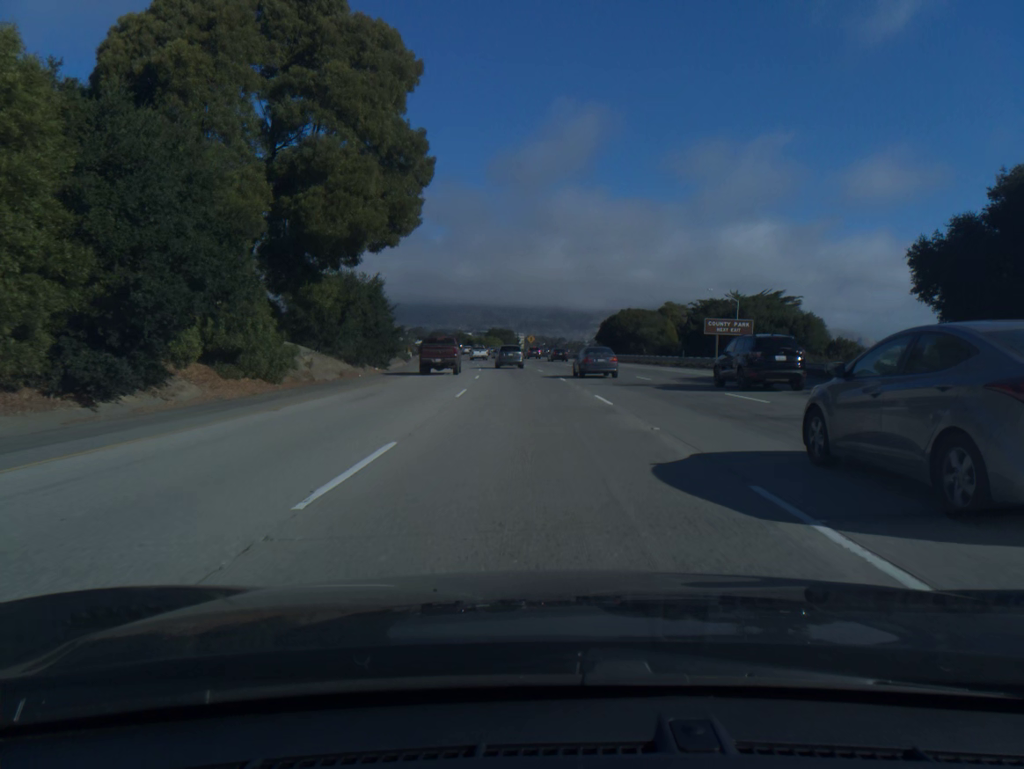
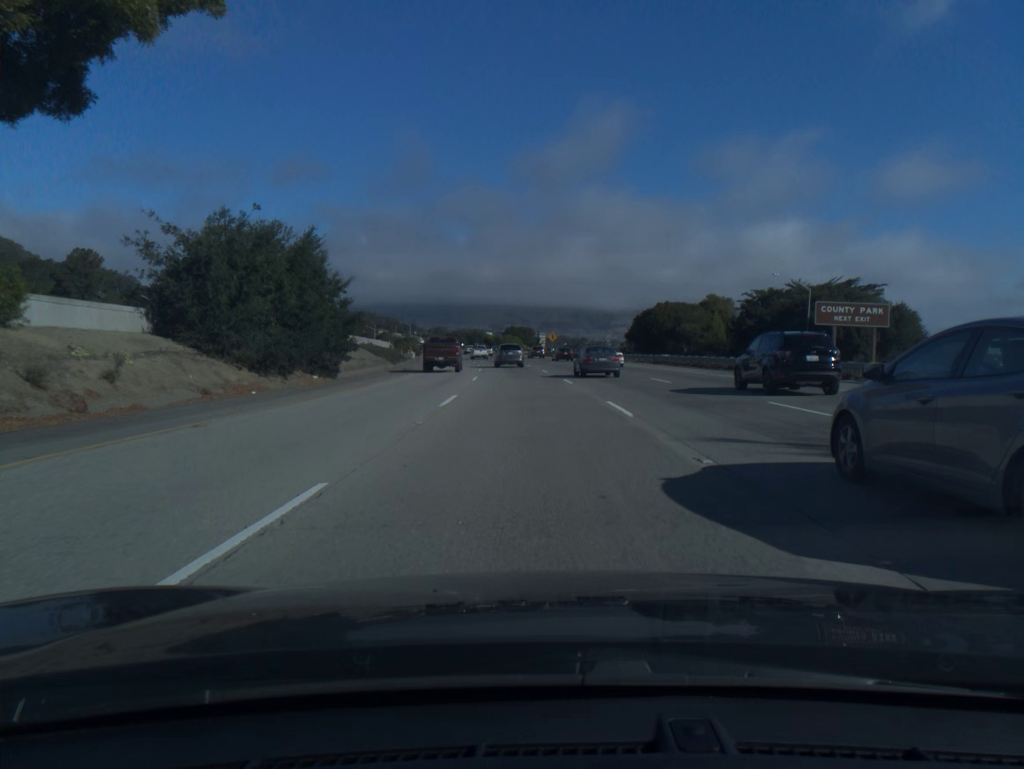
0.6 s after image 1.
(-0.2, +18.4) m; -1°
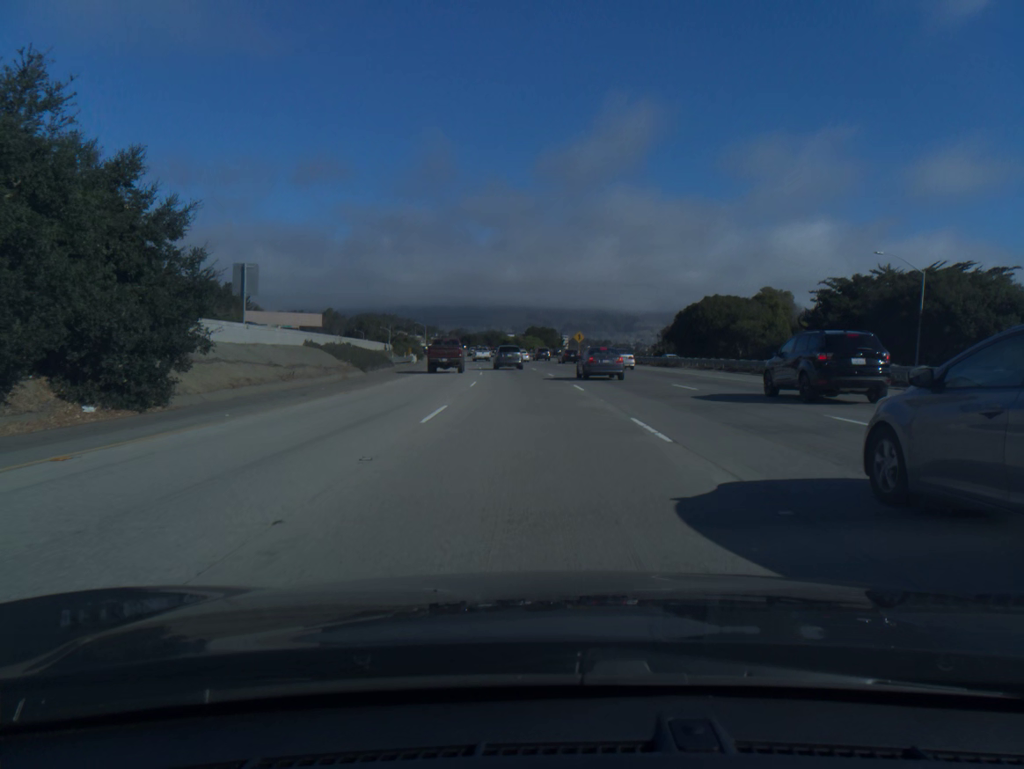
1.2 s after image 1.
(-0.2, +18.3) m; -2°
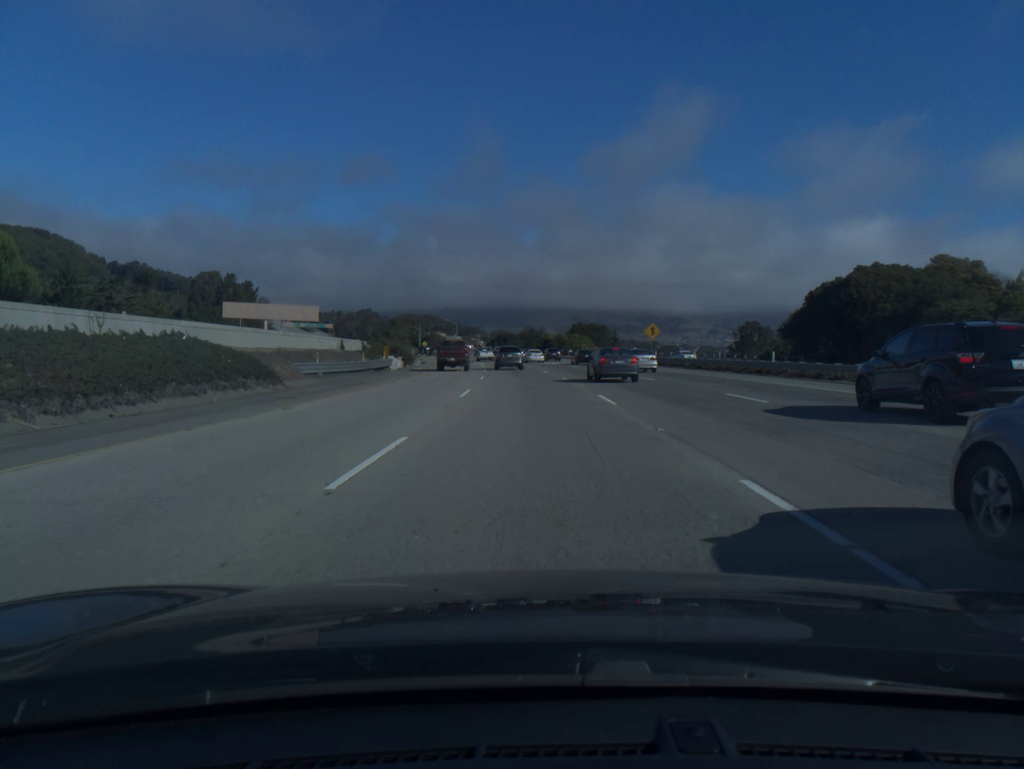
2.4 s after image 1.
(-1.0, +36.1) m; -3°
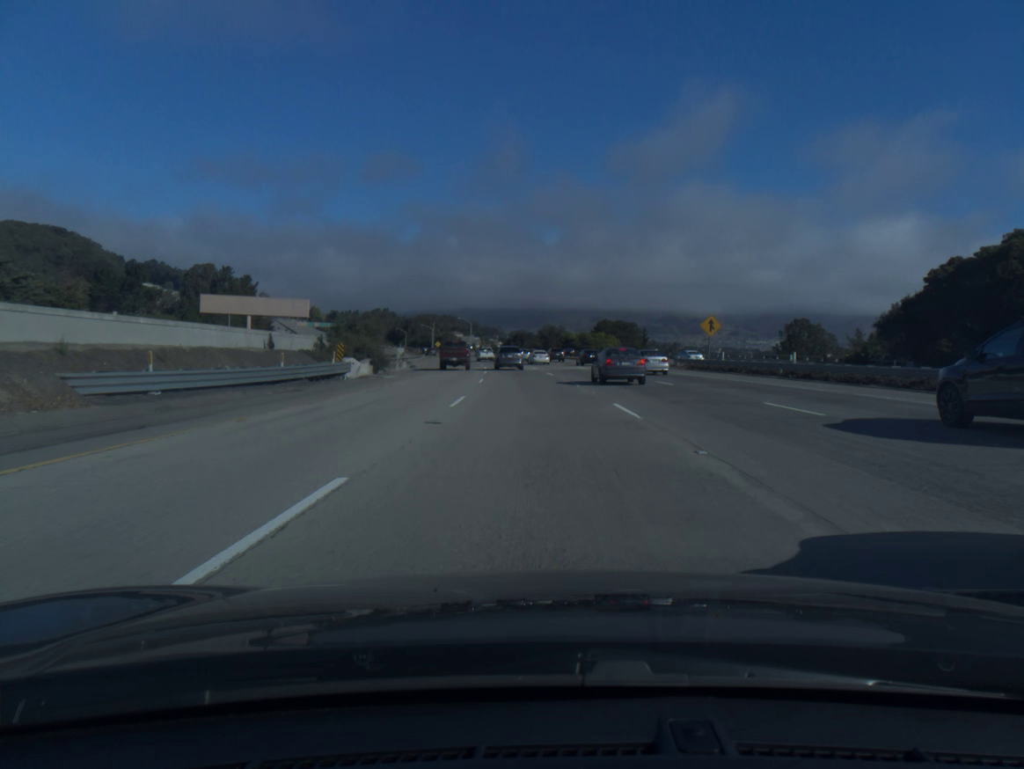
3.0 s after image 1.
(-0.2, +17.9) m; -1°
